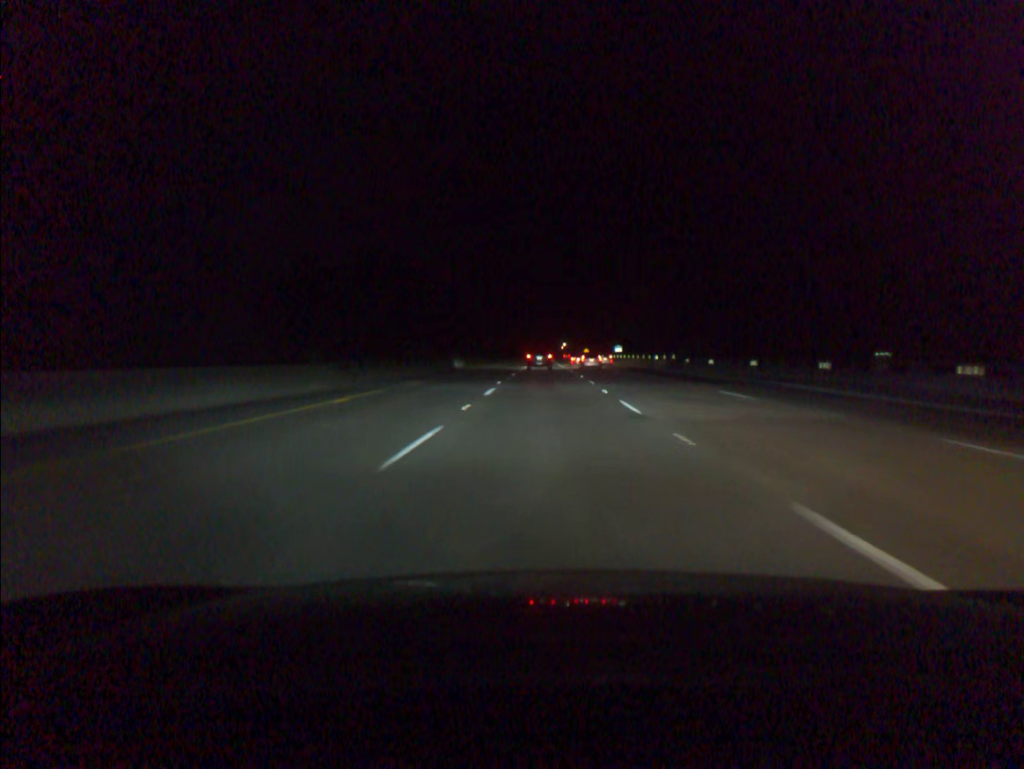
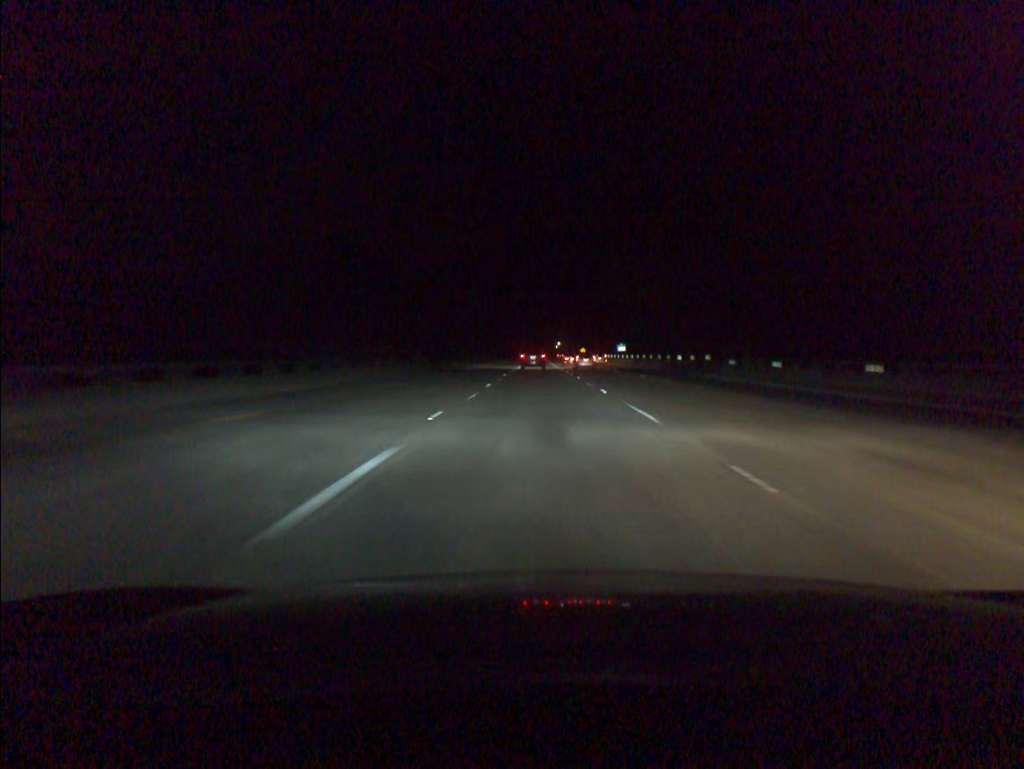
(+0.1, +18.0) m; 0°
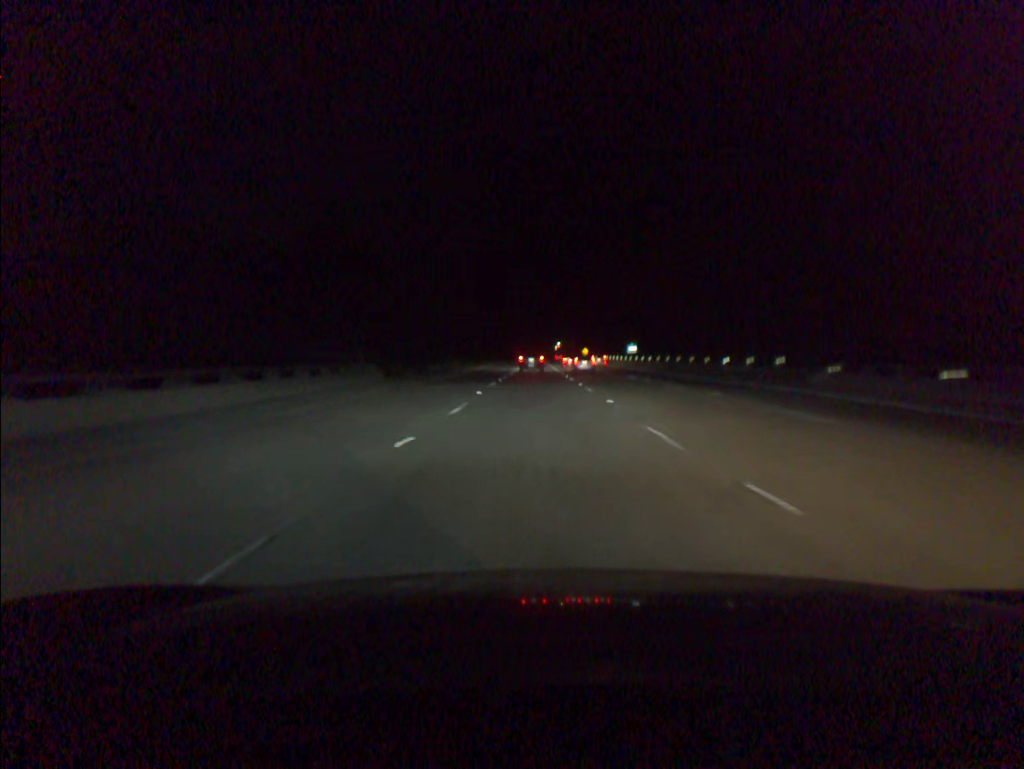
(0.0, +18.0) m; 0°
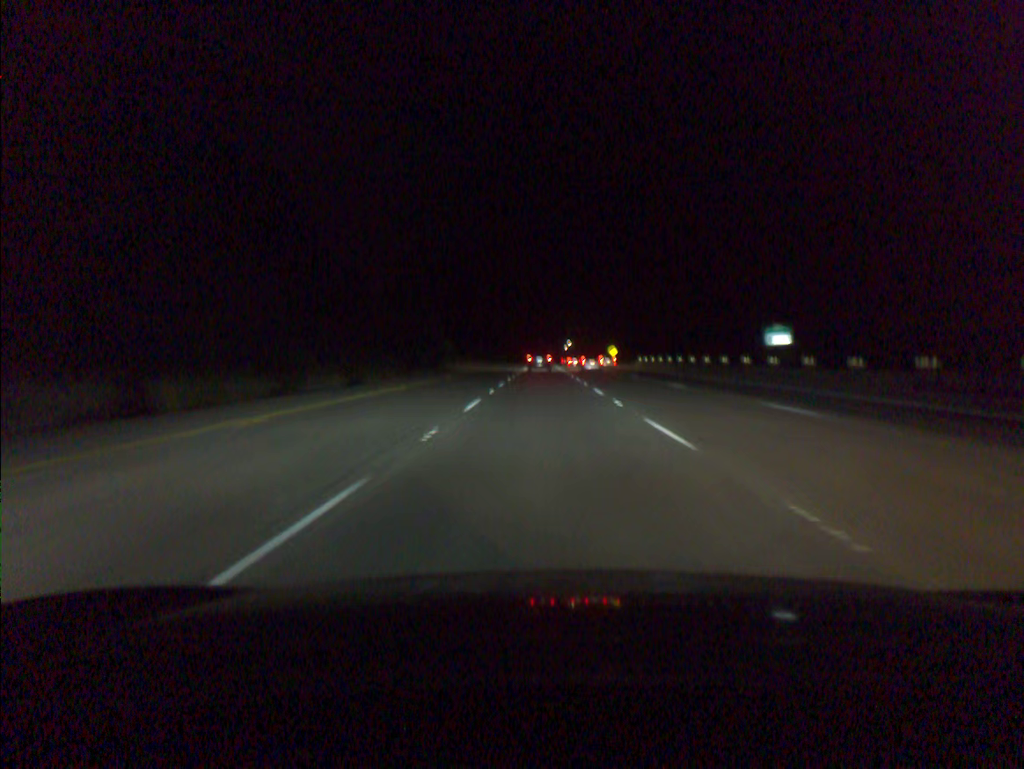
(-0.4, +71.8) m; 0°
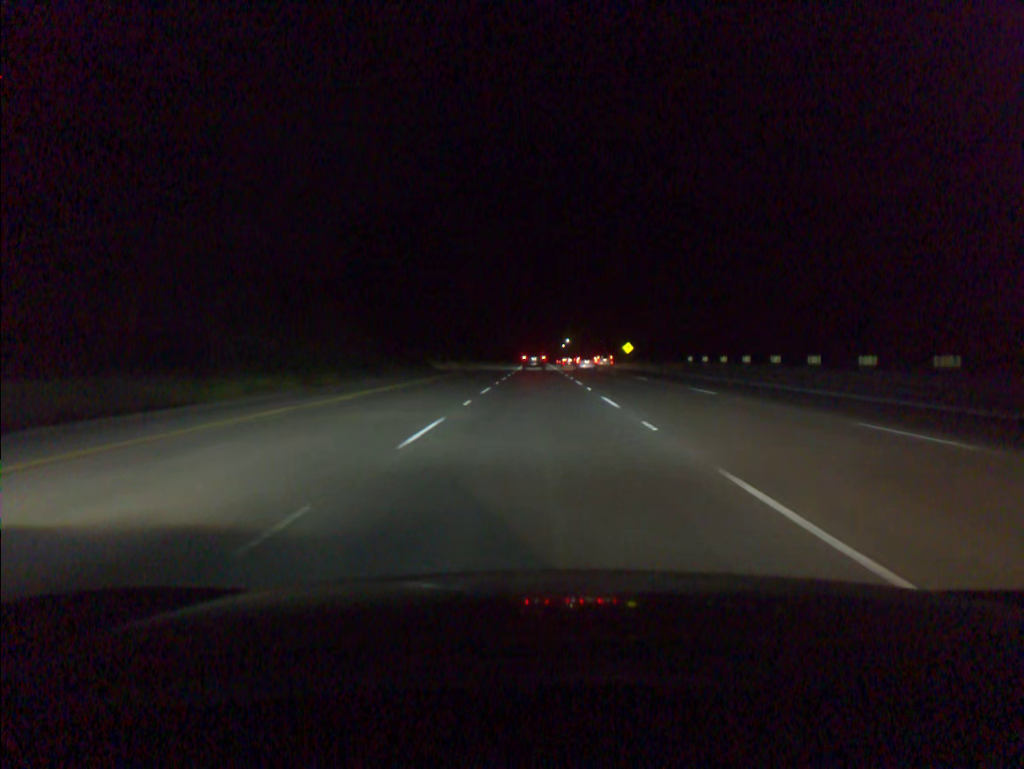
(+0.2, +36.1) m; 0°
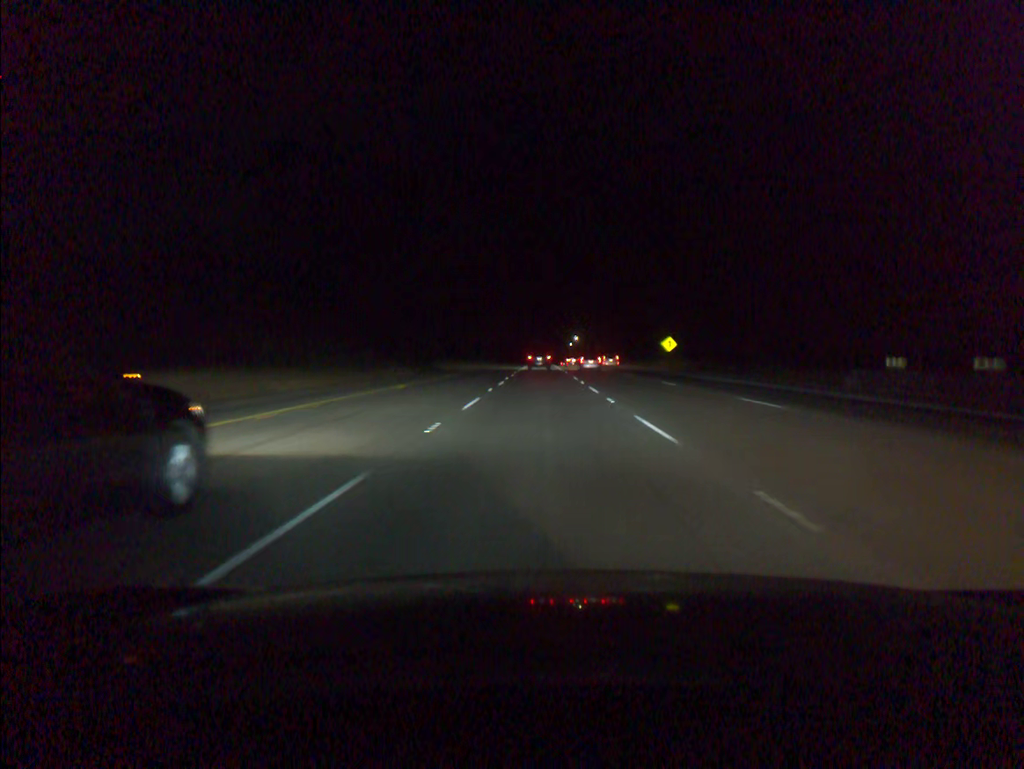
(-0.1, +36.2) m; 0°
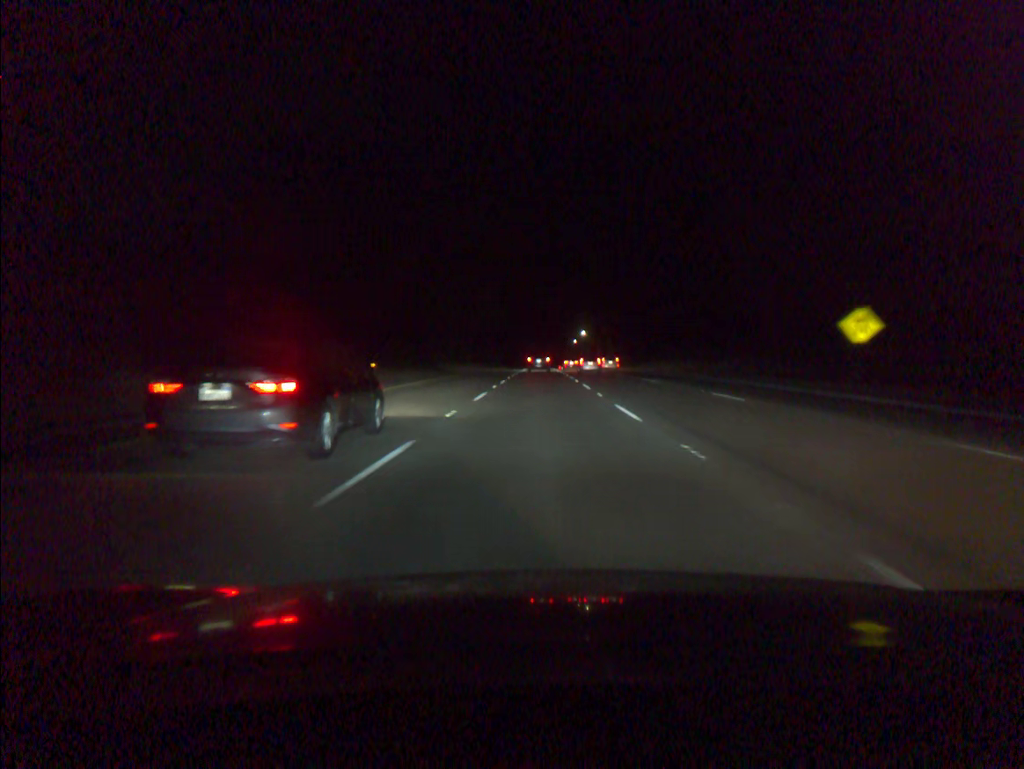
(0.0, +54.7) m; 0°
